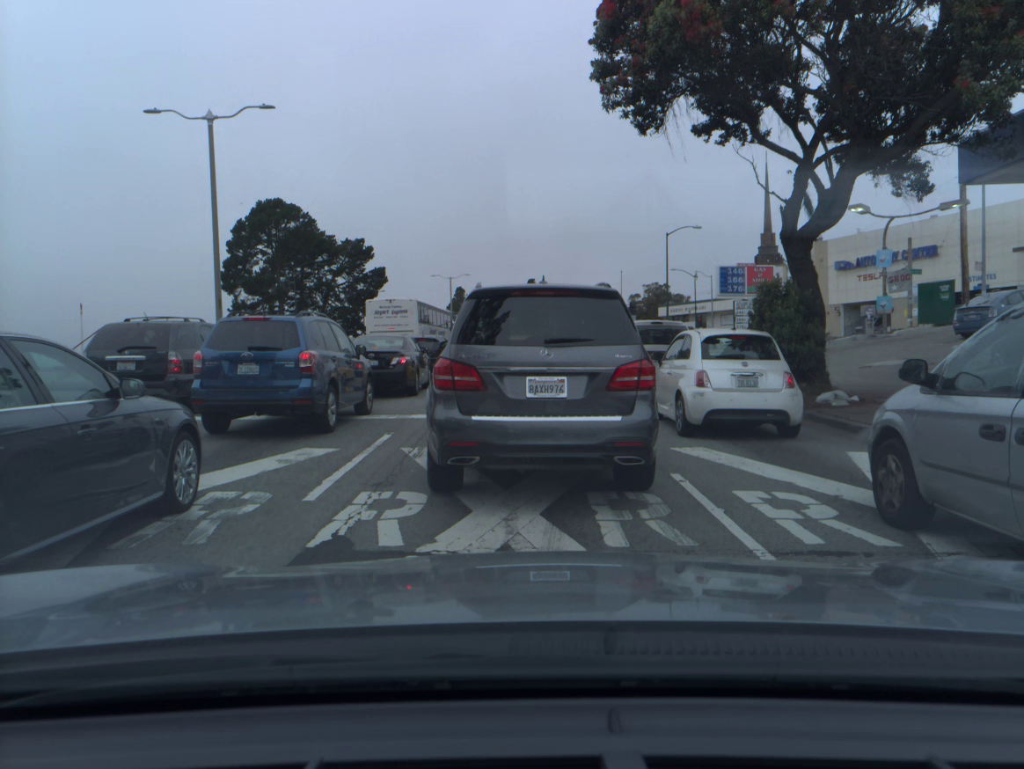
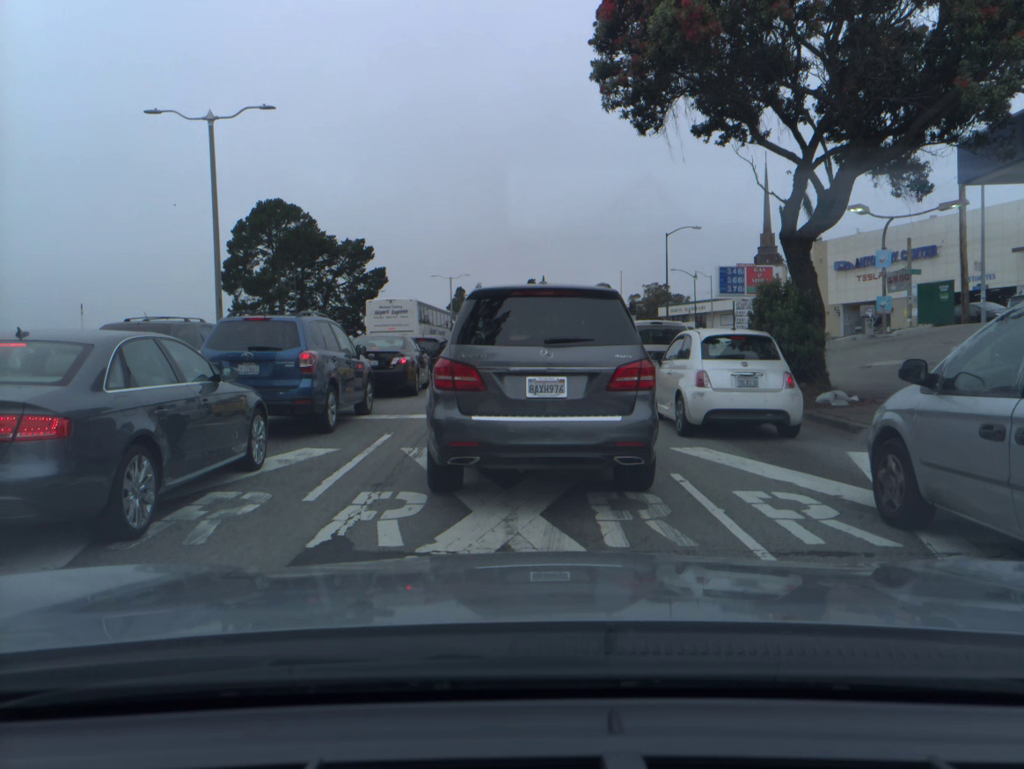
(0.0, 0.0) m; 0°
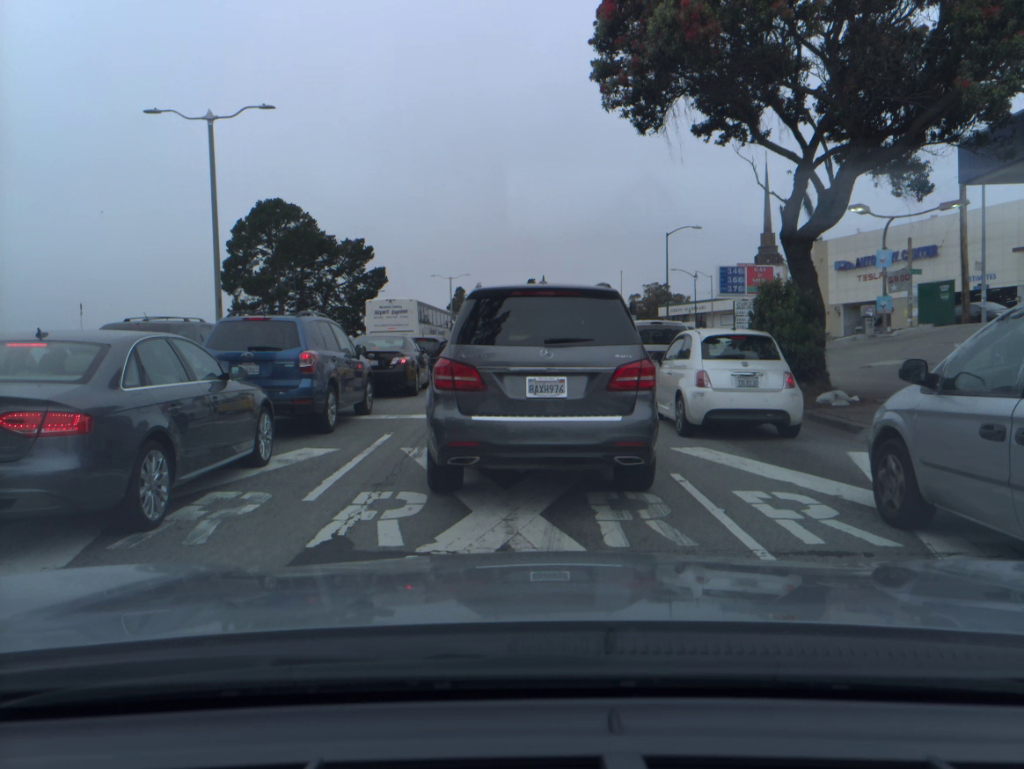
(0.0, 0.0) m; 0°
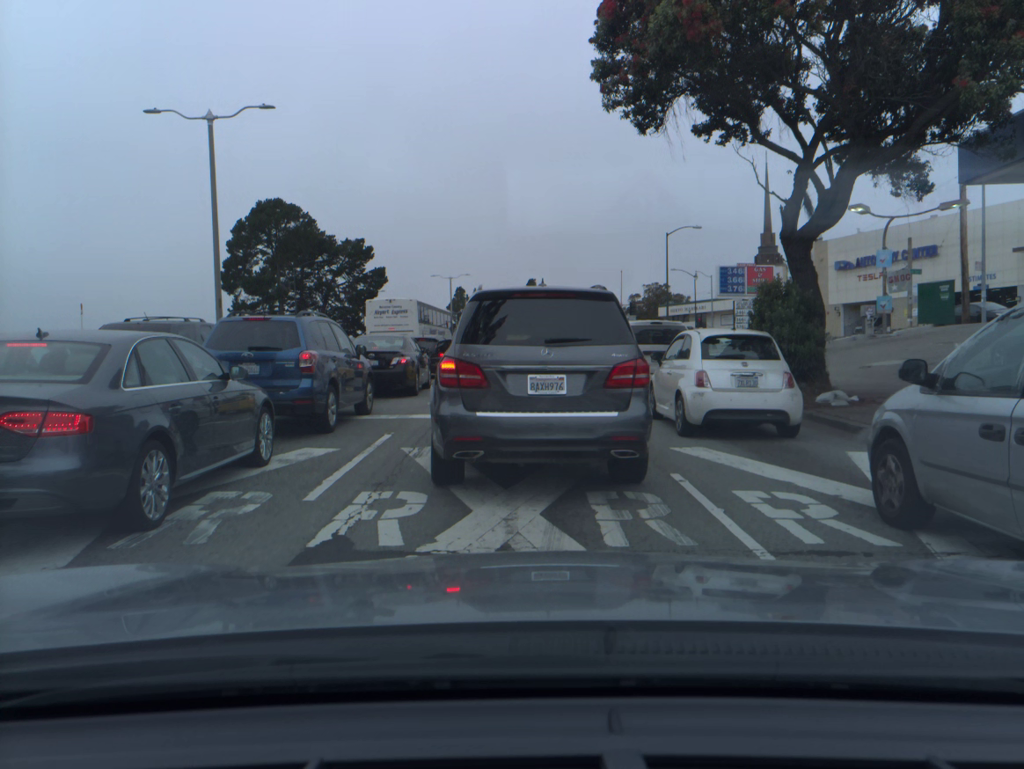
(0.0, -0.1) m; 0°
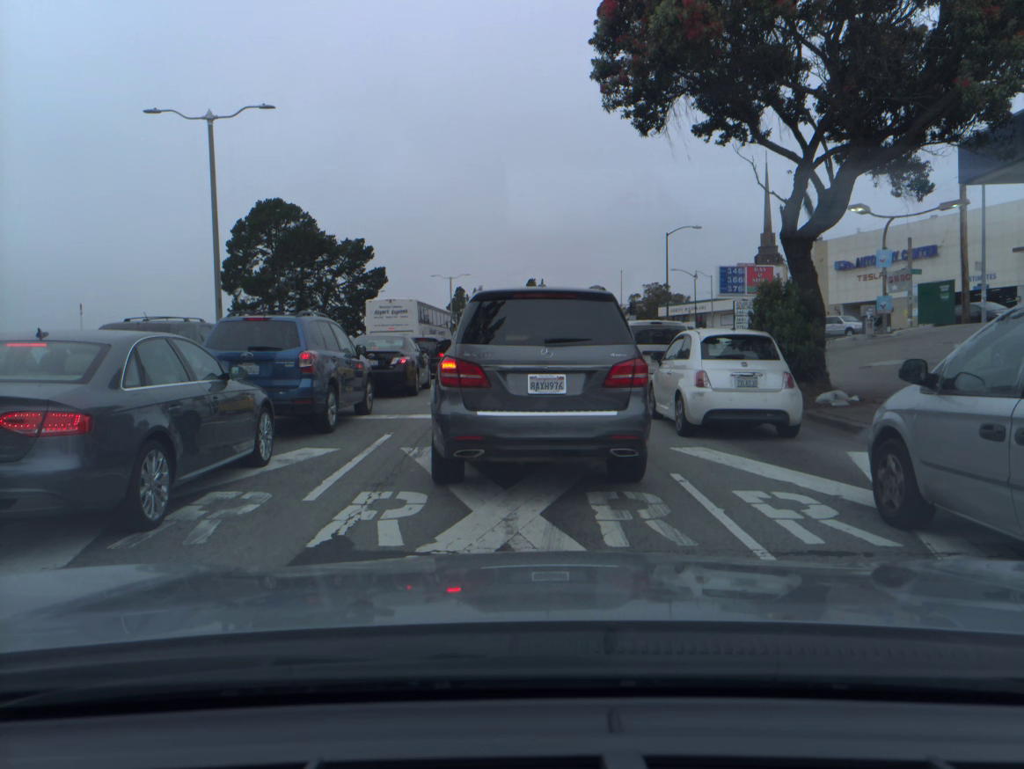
(0.0, 0.0) m; 0°
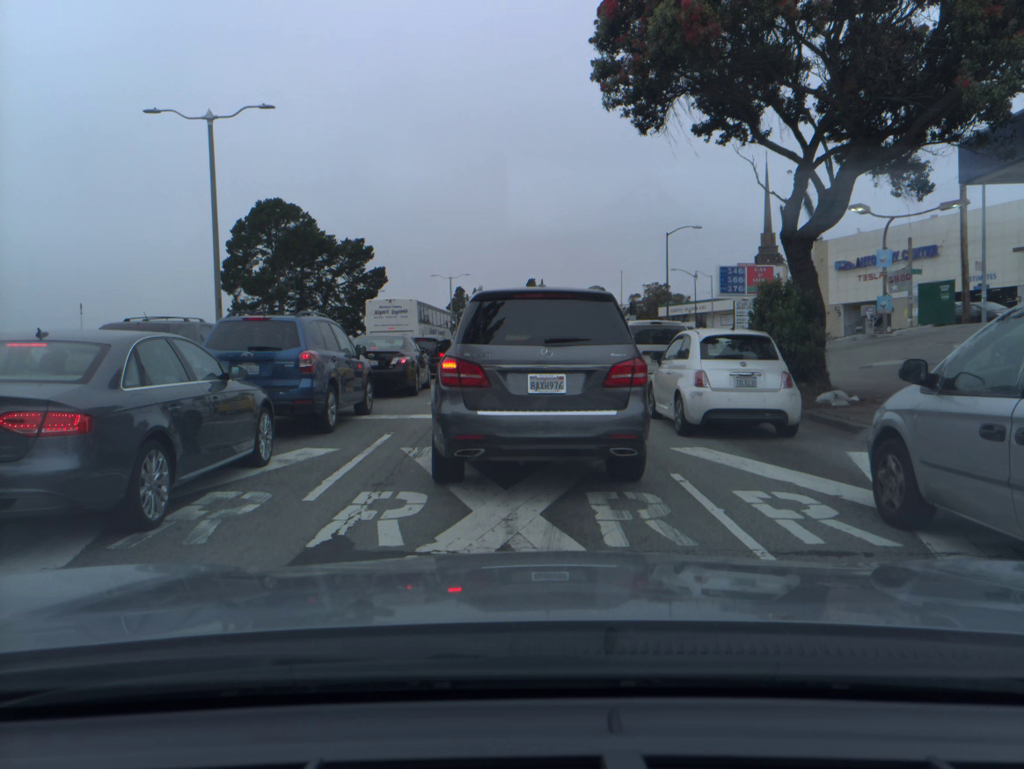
(0.0, 0.0) m; 0°
